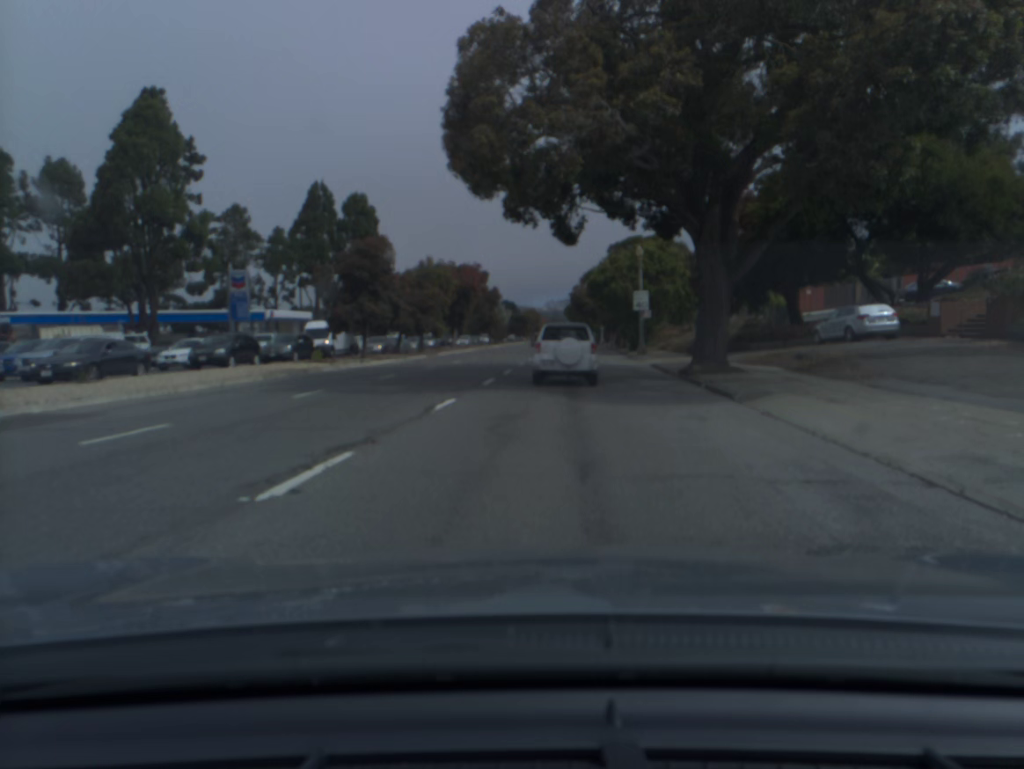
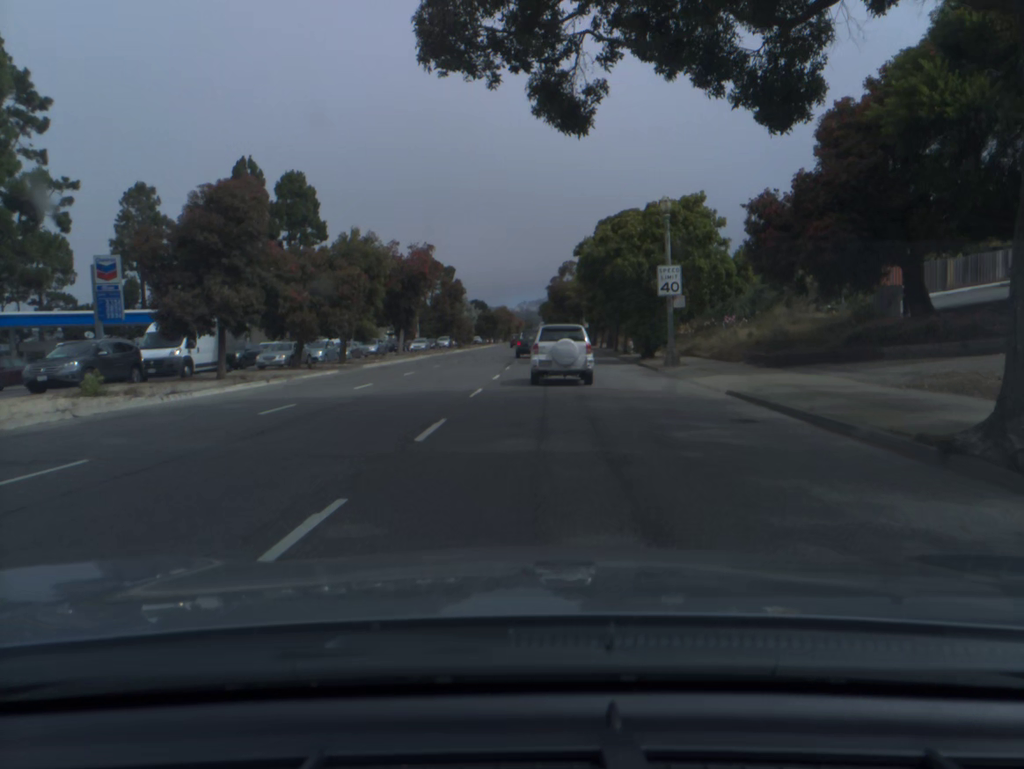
(+0.4, +17.3) m; +2°
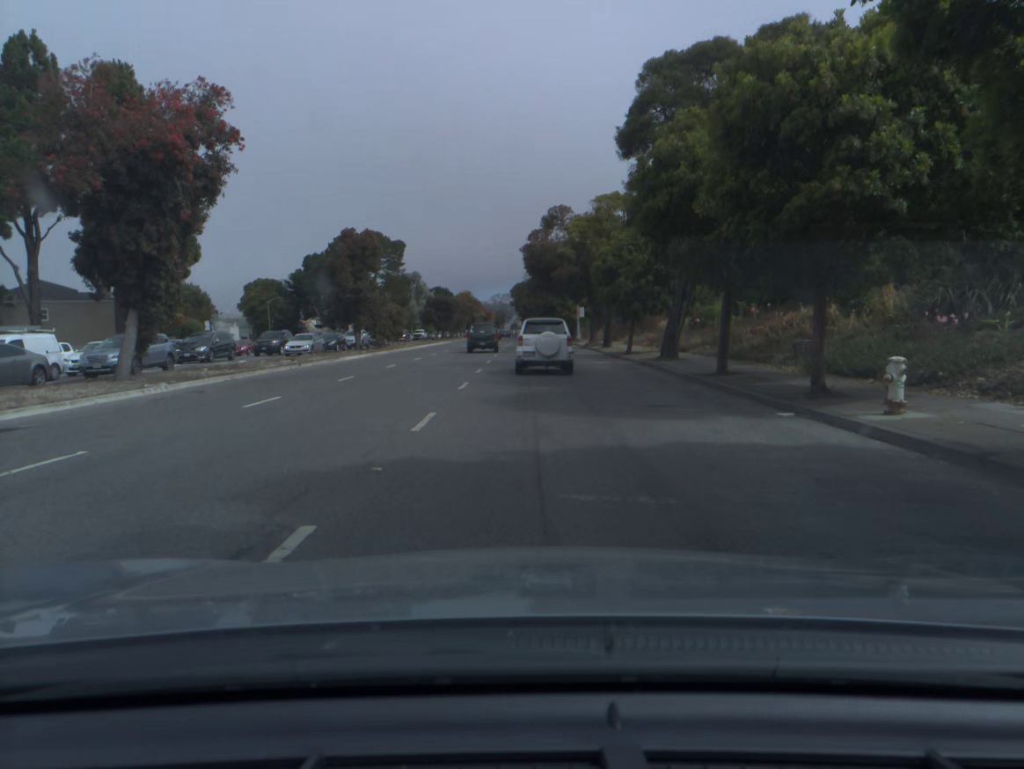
(+0.8, +36.7) m; +2°
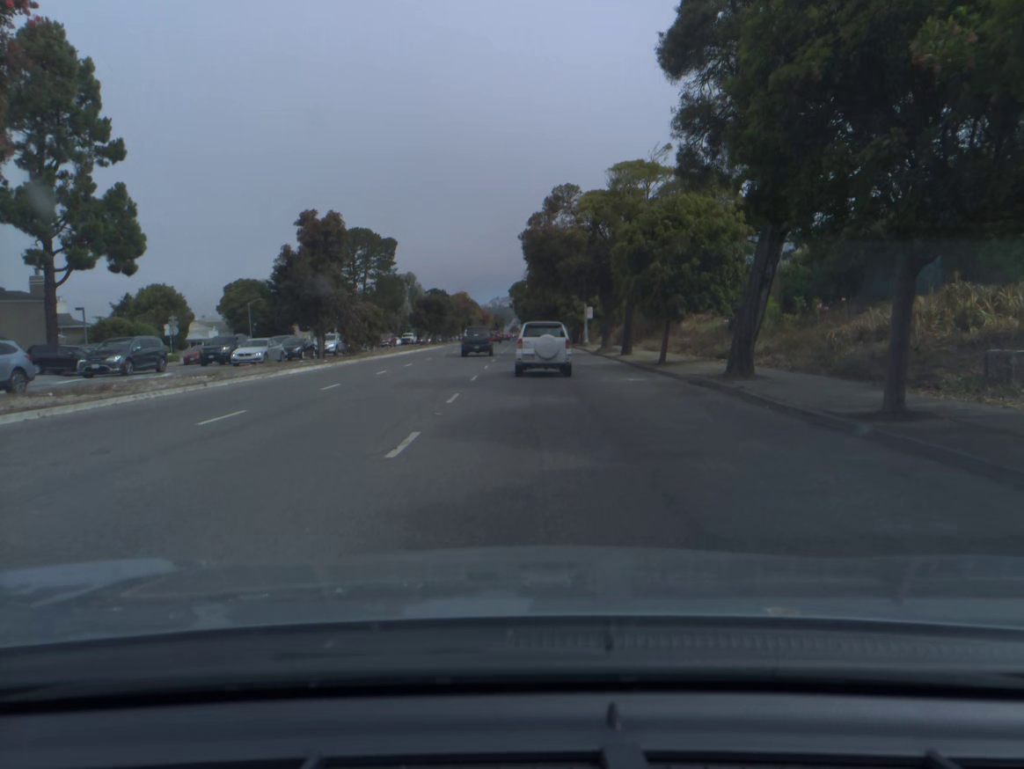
(0.0, +9.5) m; 0°
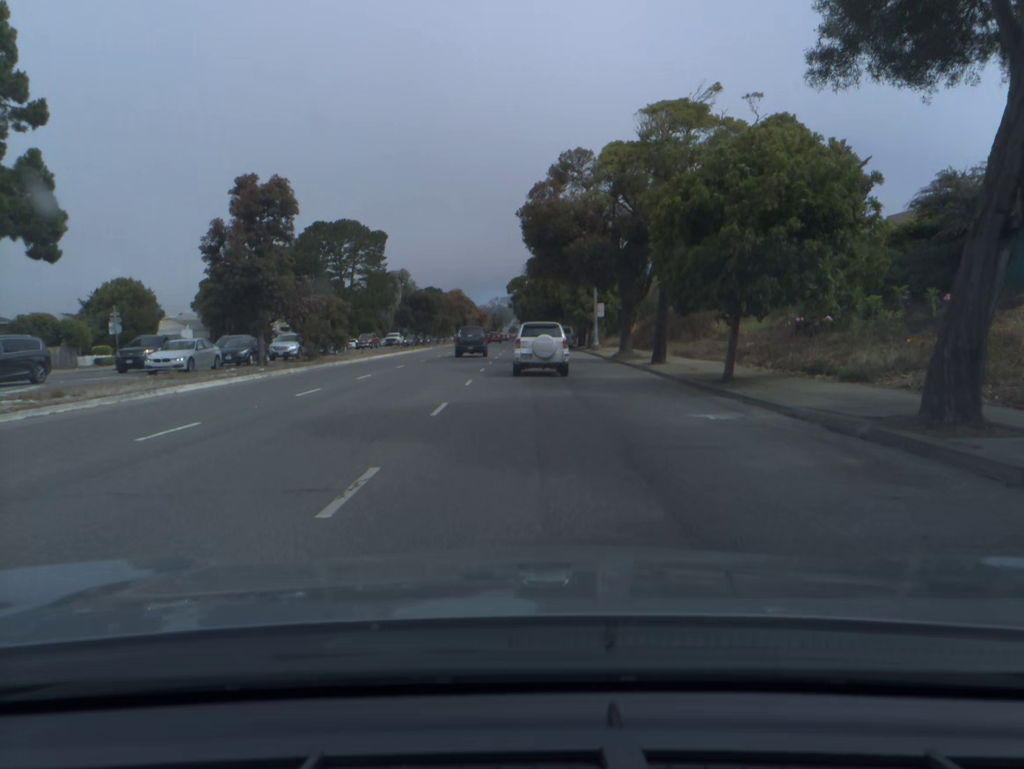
(0.0, +9.5) m; 0°
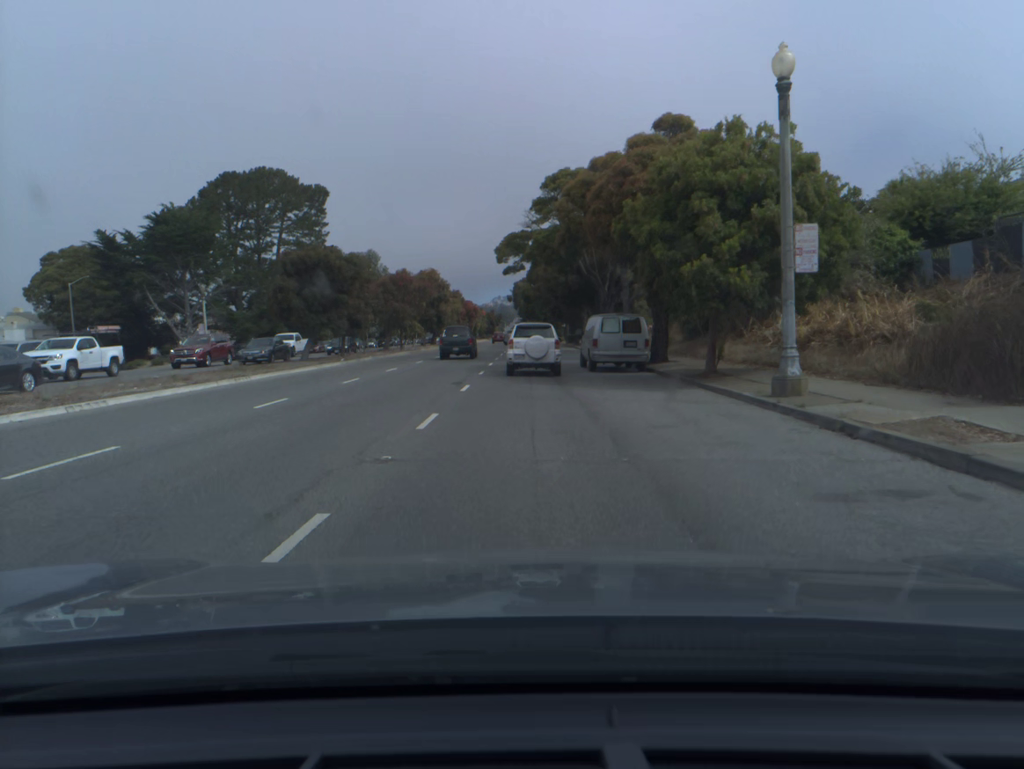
(0.0, +39.0) m; 0°
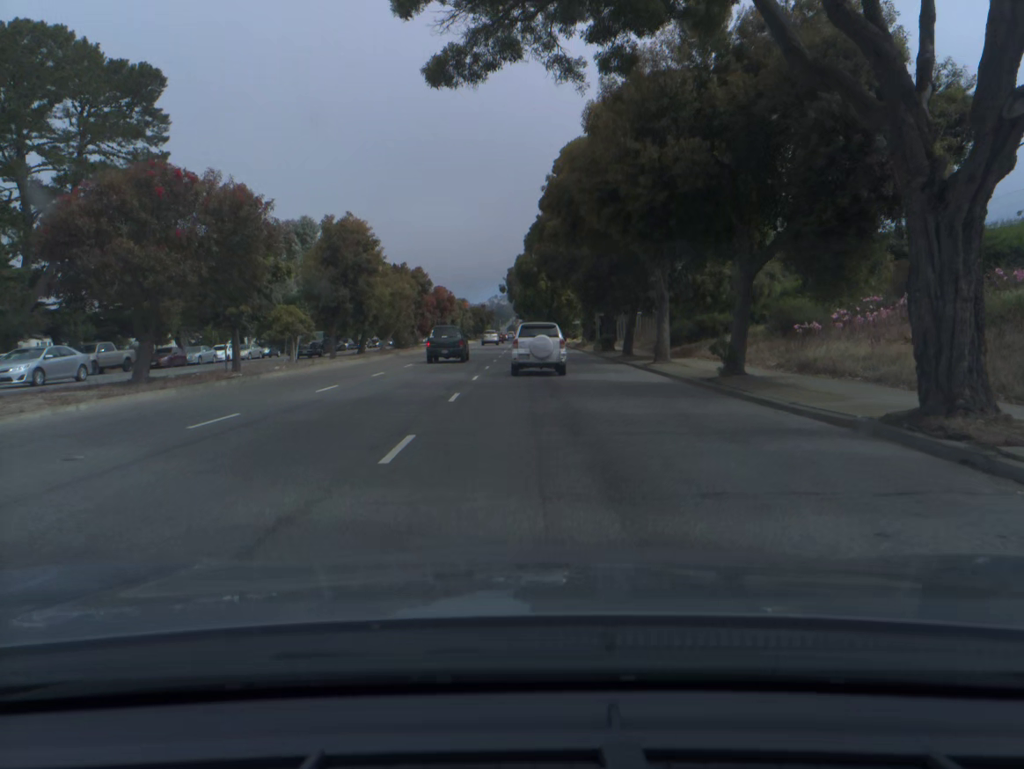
(+0.1, +40.1) m; 0°
